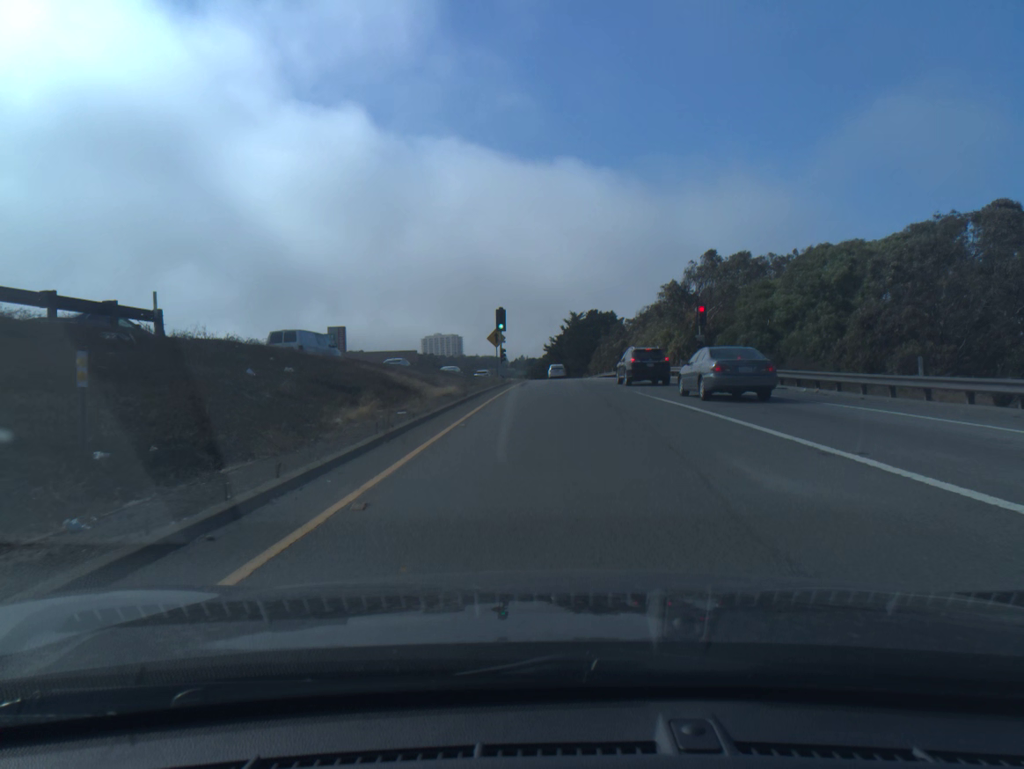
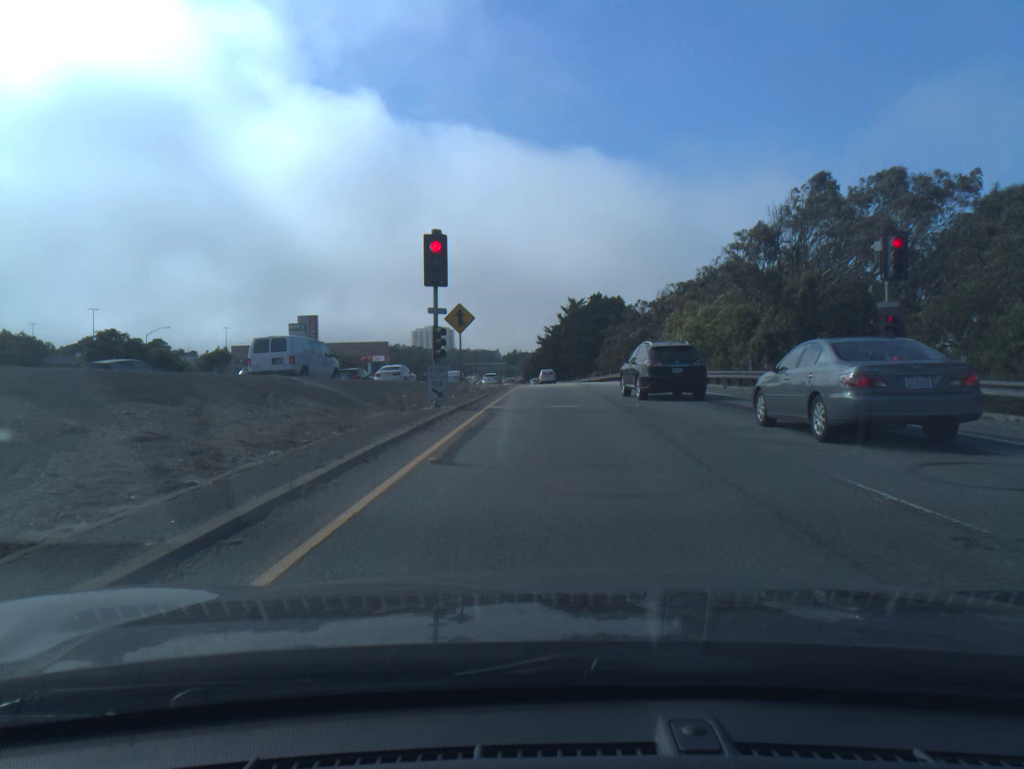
(+0.1, +26.6) m; +1°
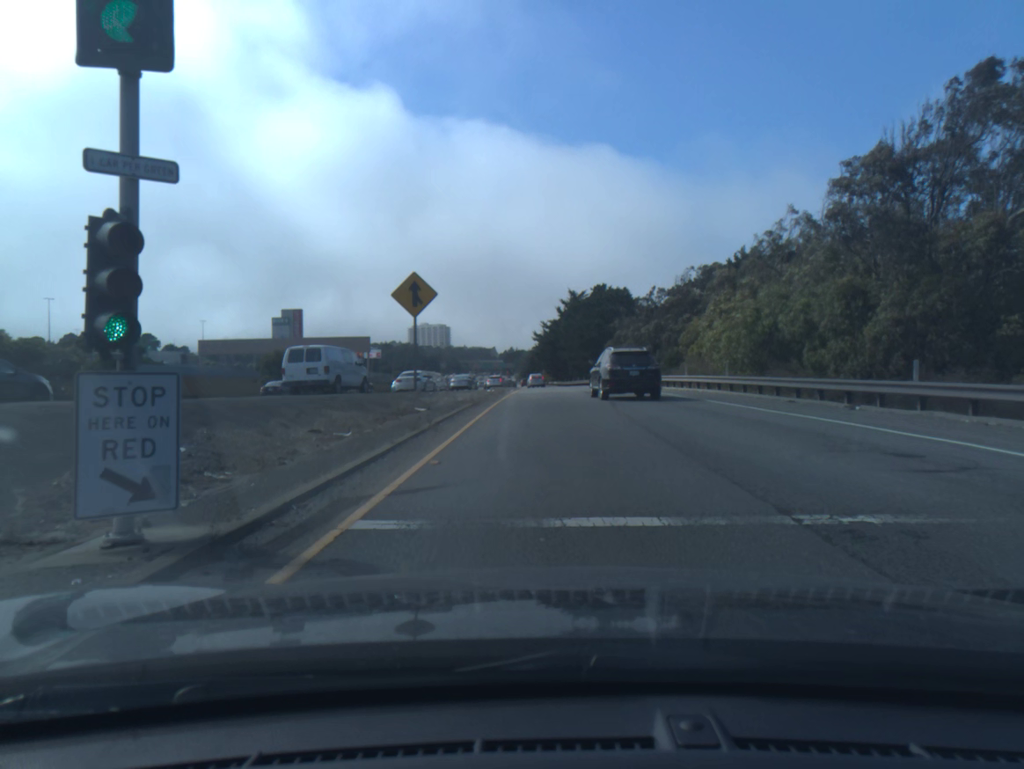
(0.0, +14.7) m; 0°
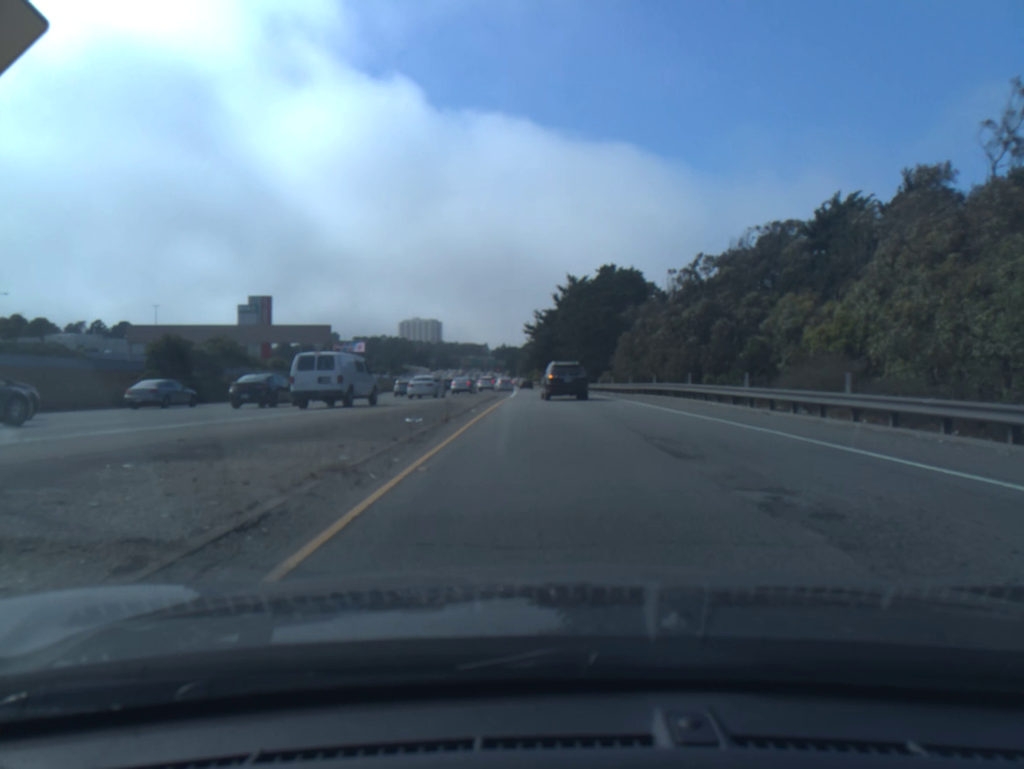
(+0.1, +21.8) m; 0°
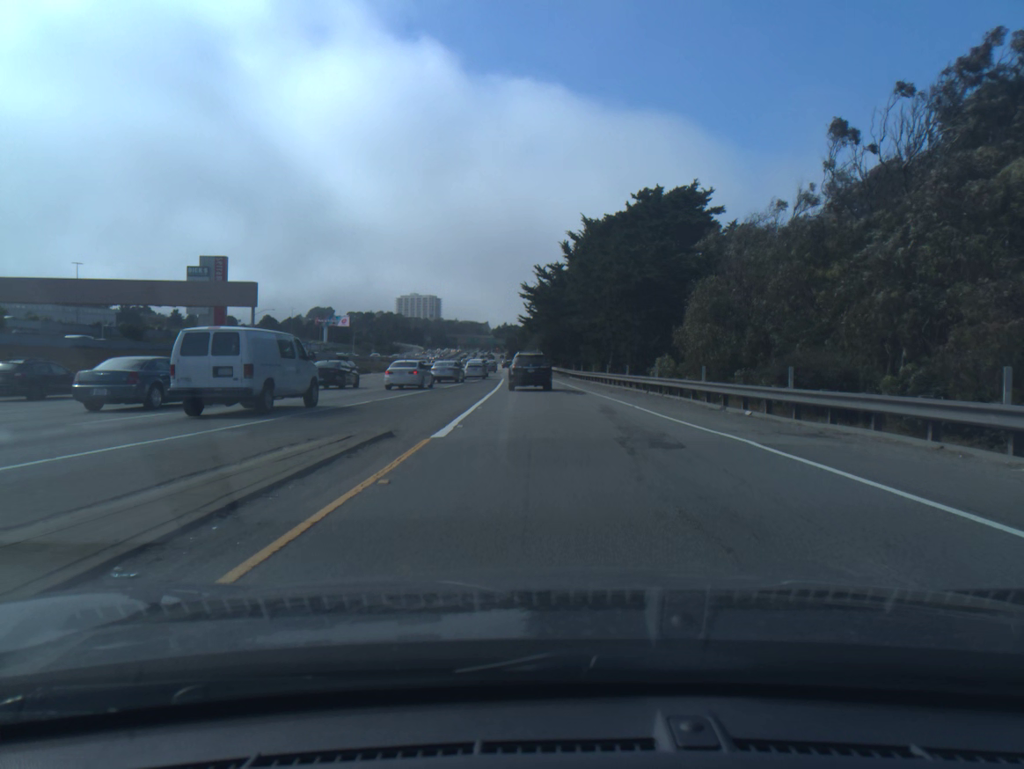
(0.0, +30.8) m; 0°
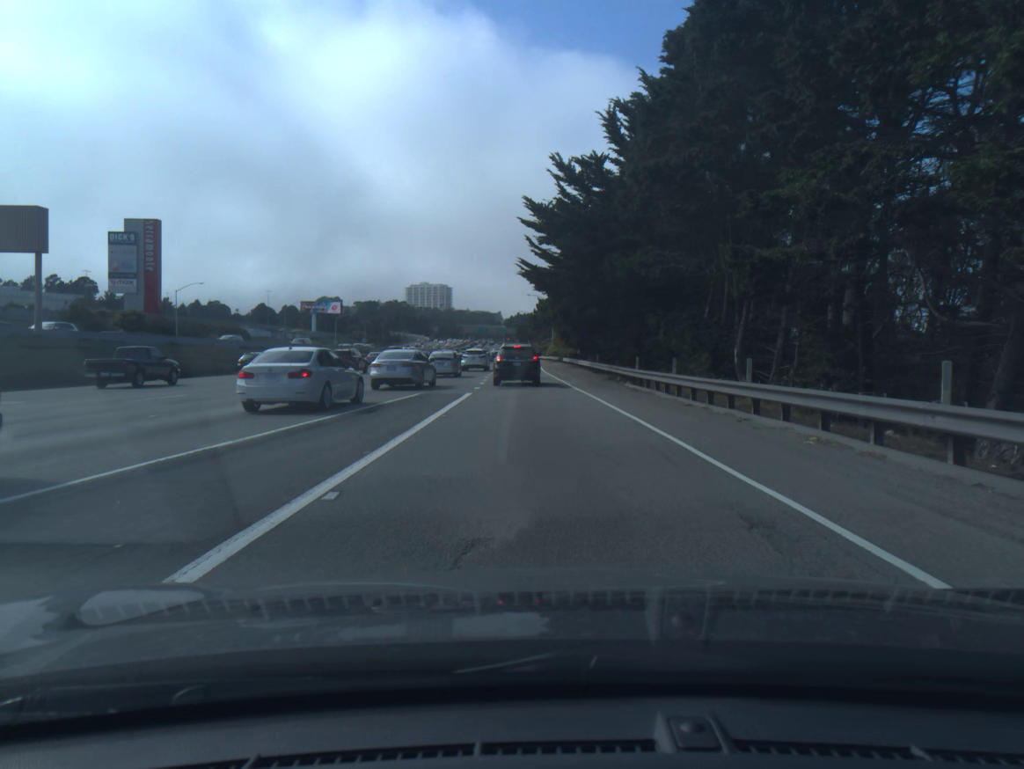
(-0.3, +39.3) m; -1°
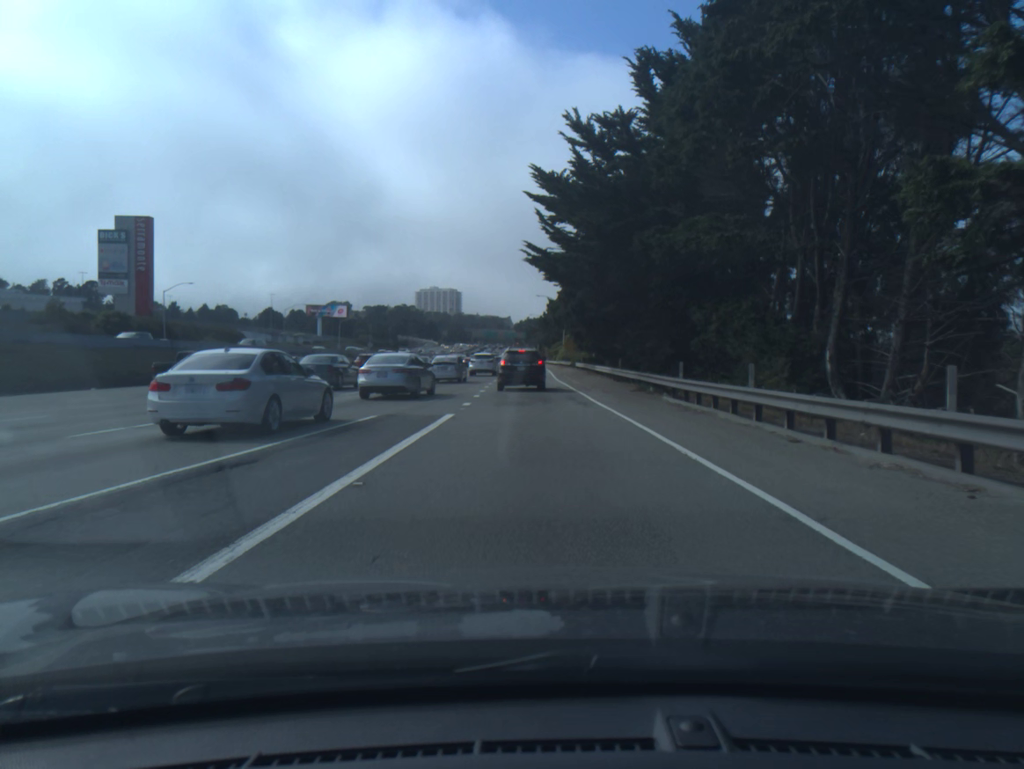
(0.0, +7.8) m; -1°
